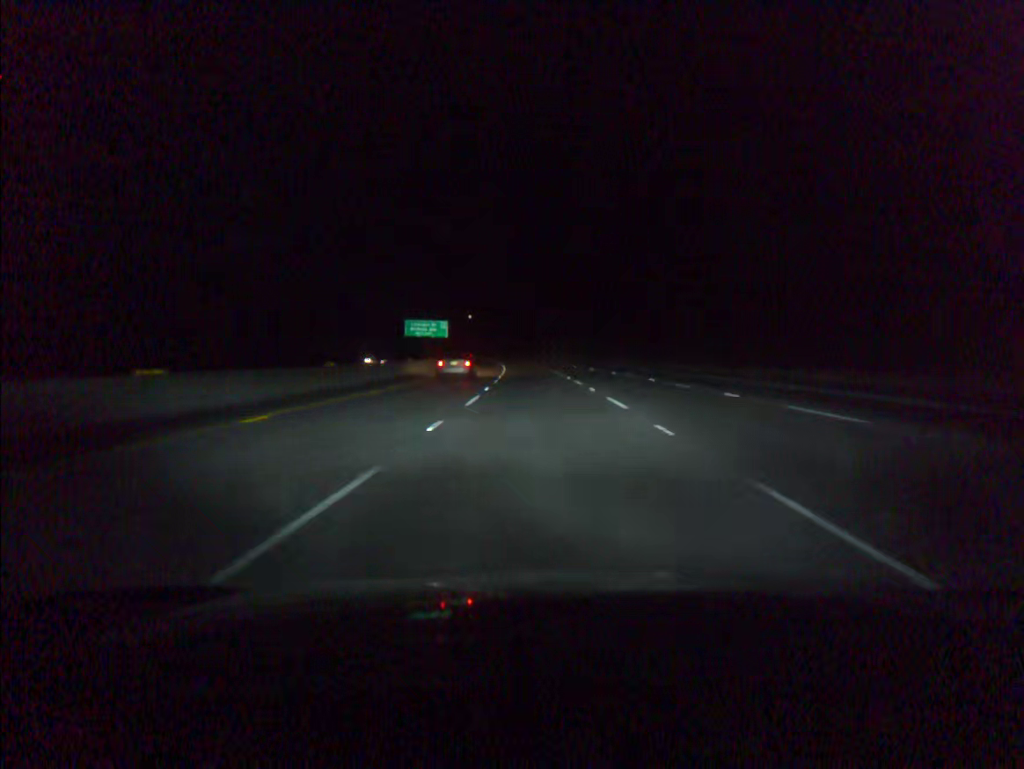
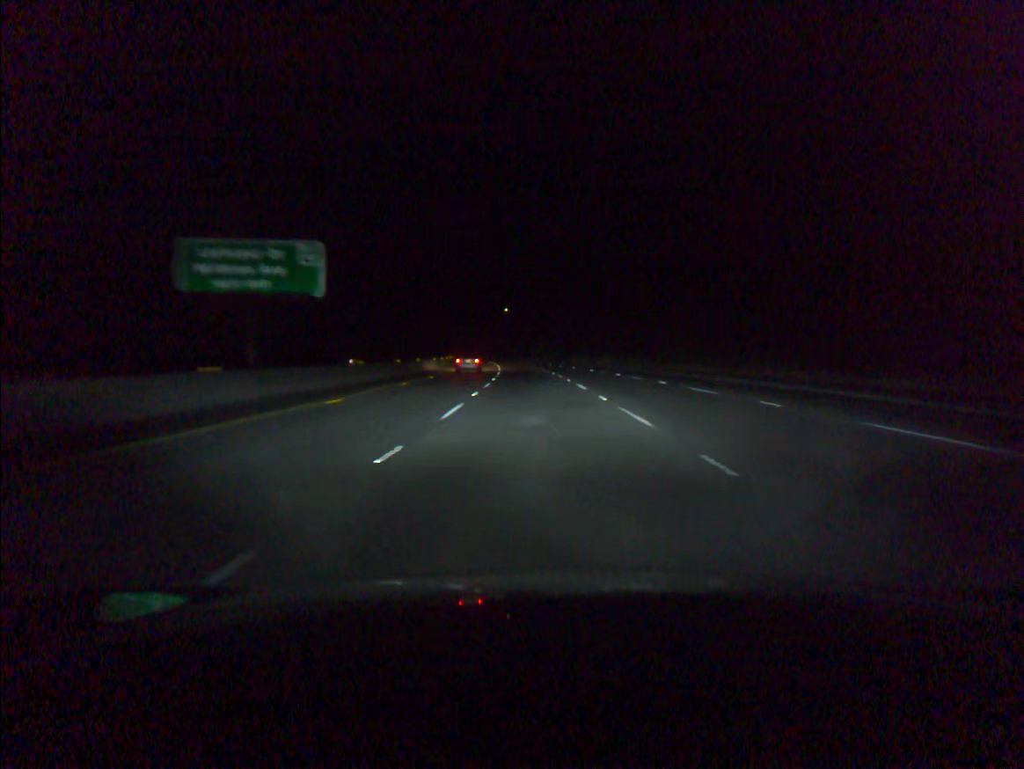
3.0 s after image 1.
(-2.8, +91.5) m; -4°
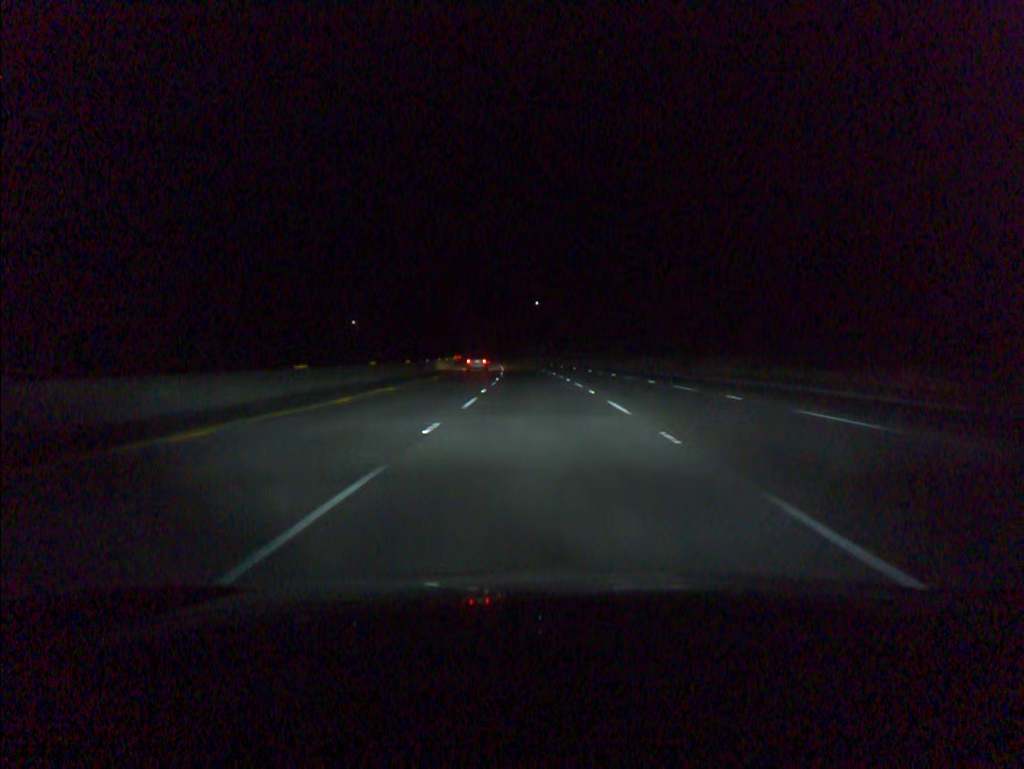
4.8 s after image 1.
(-1.2, +55.0) m; -2°
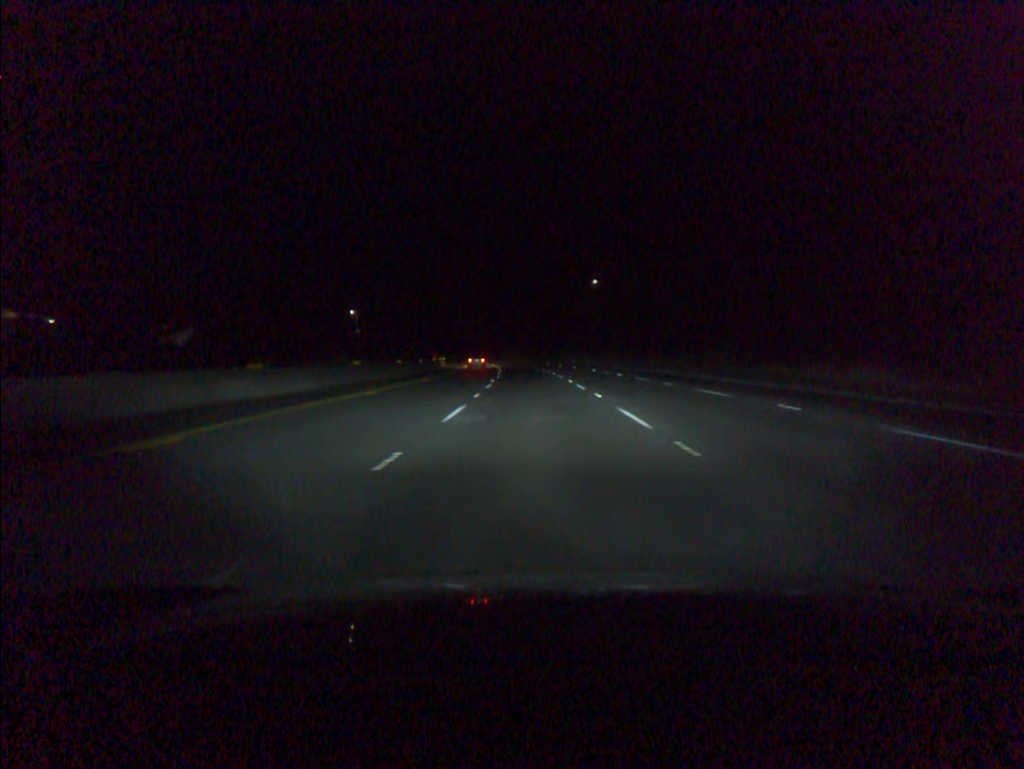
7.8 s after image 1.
(-2.9, +91.6) m; -4°
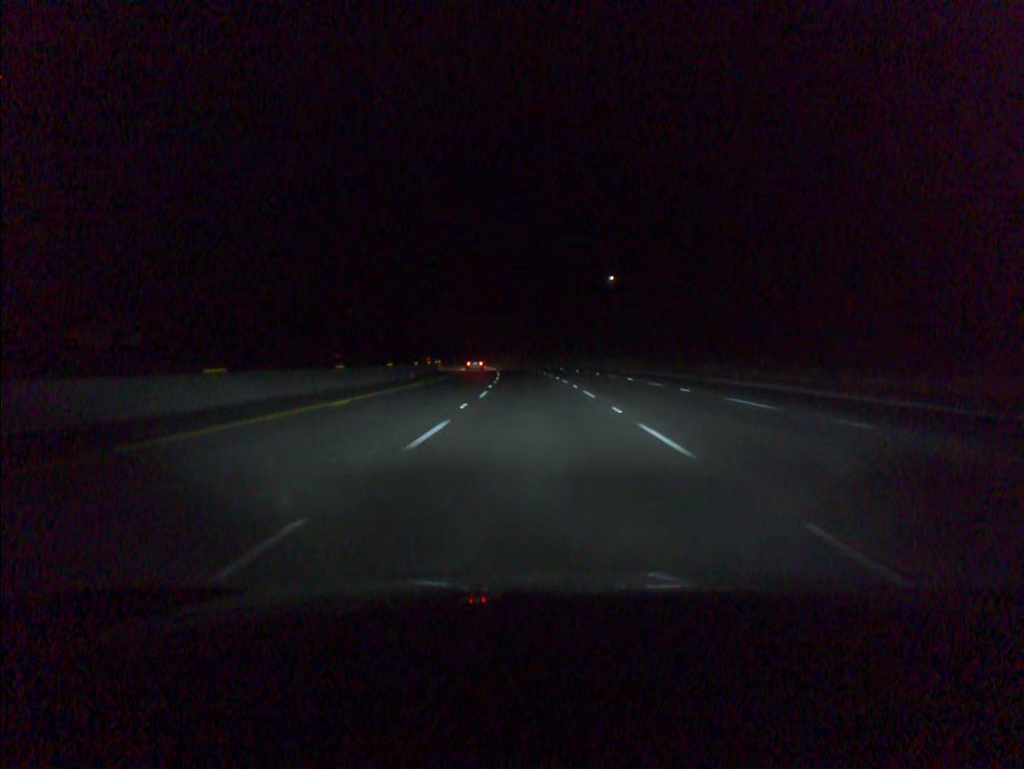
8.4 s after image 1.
(-0.1, +18.3) m; -1°
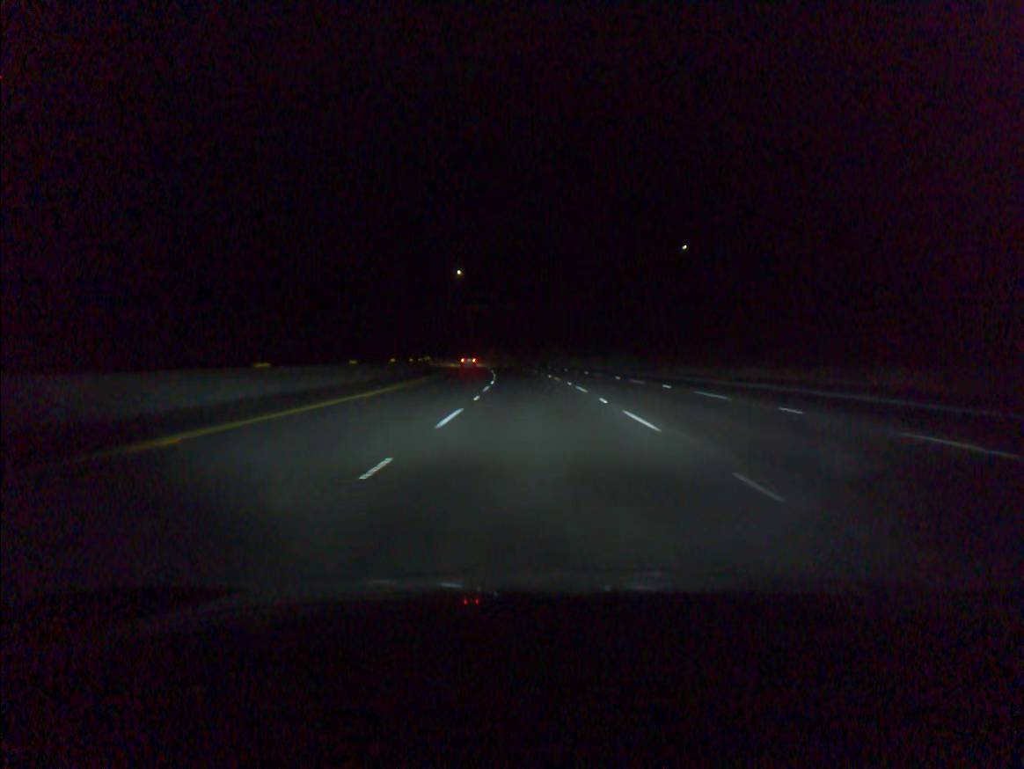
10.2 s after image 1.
(-1.4, +54.9) m; -3°
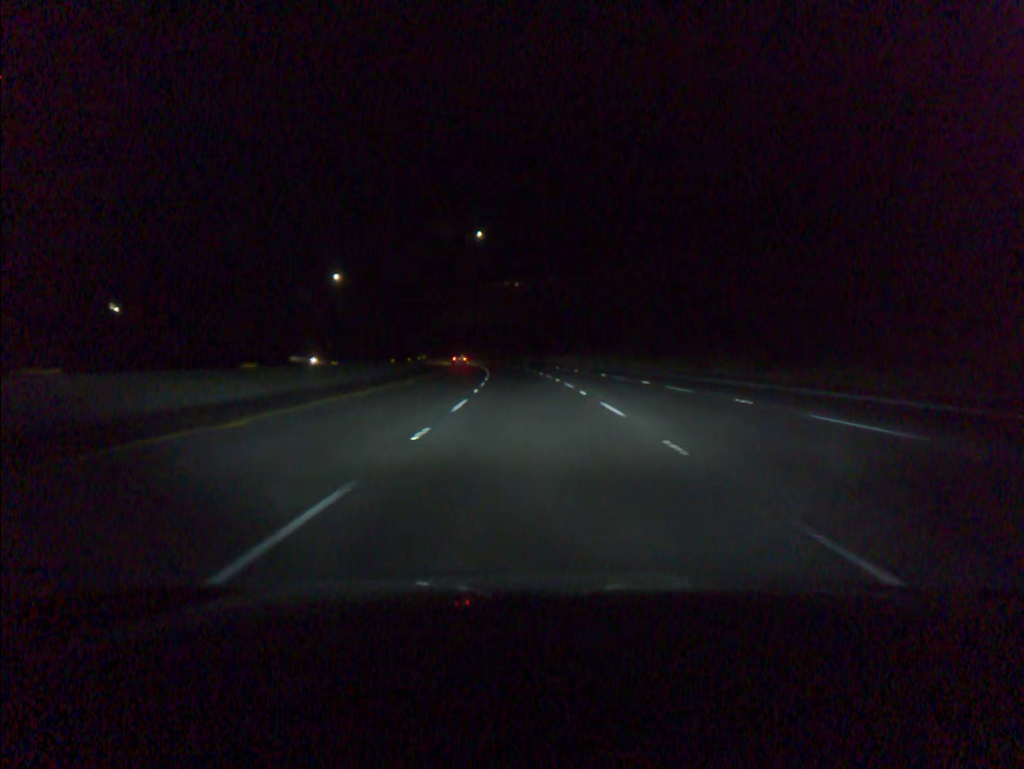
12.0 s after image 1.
(-1.5, +54.8) m; -3°
